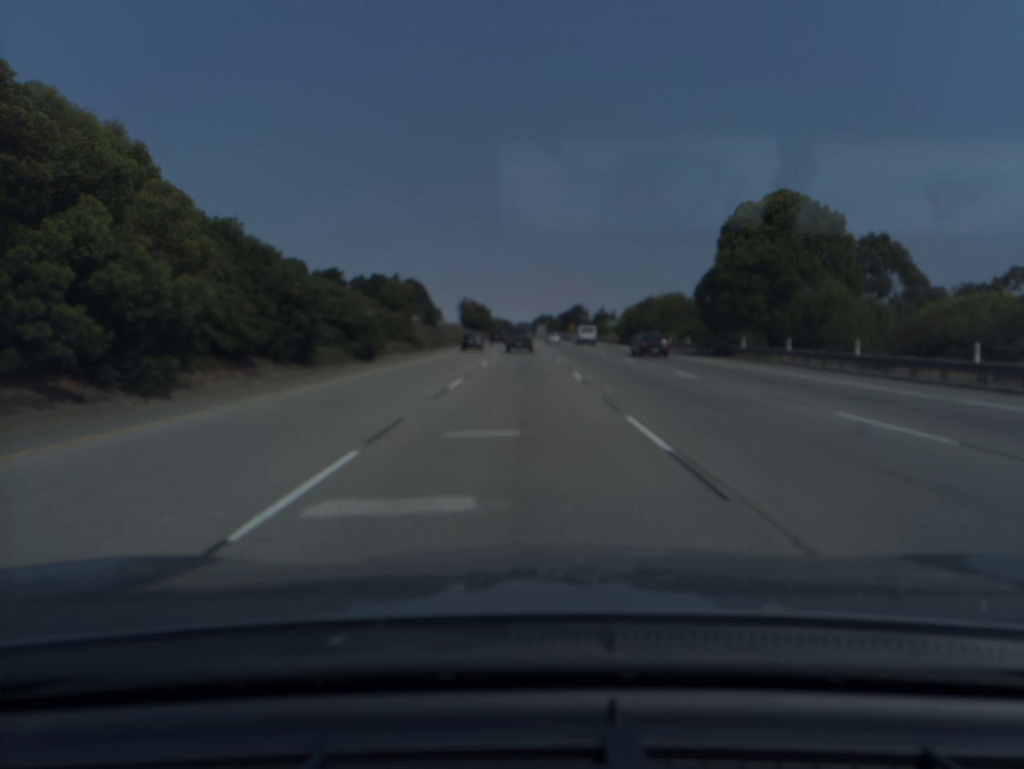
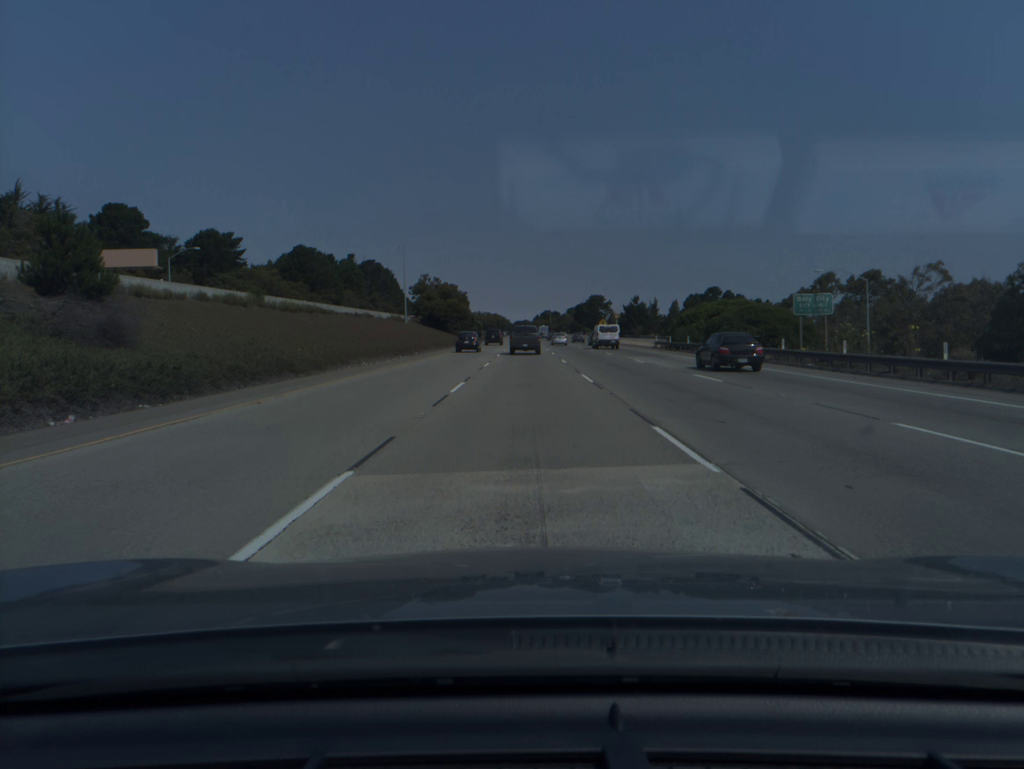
(0.0, +89.2) m; 0°
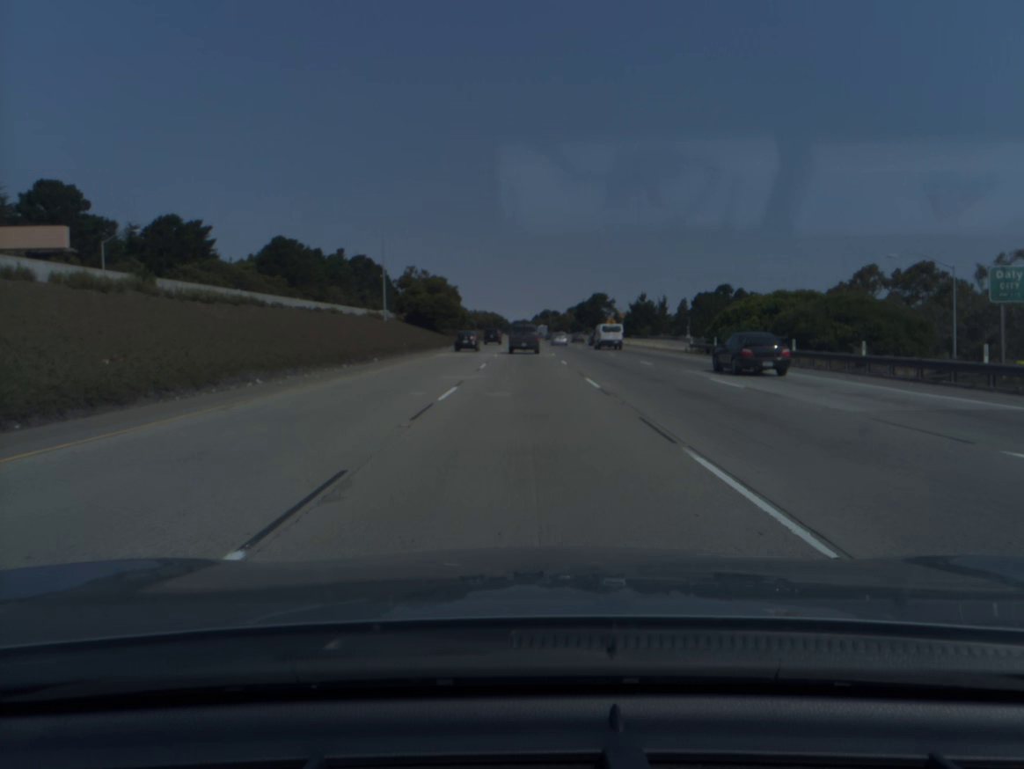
(0.0, +17.5) m; 0°
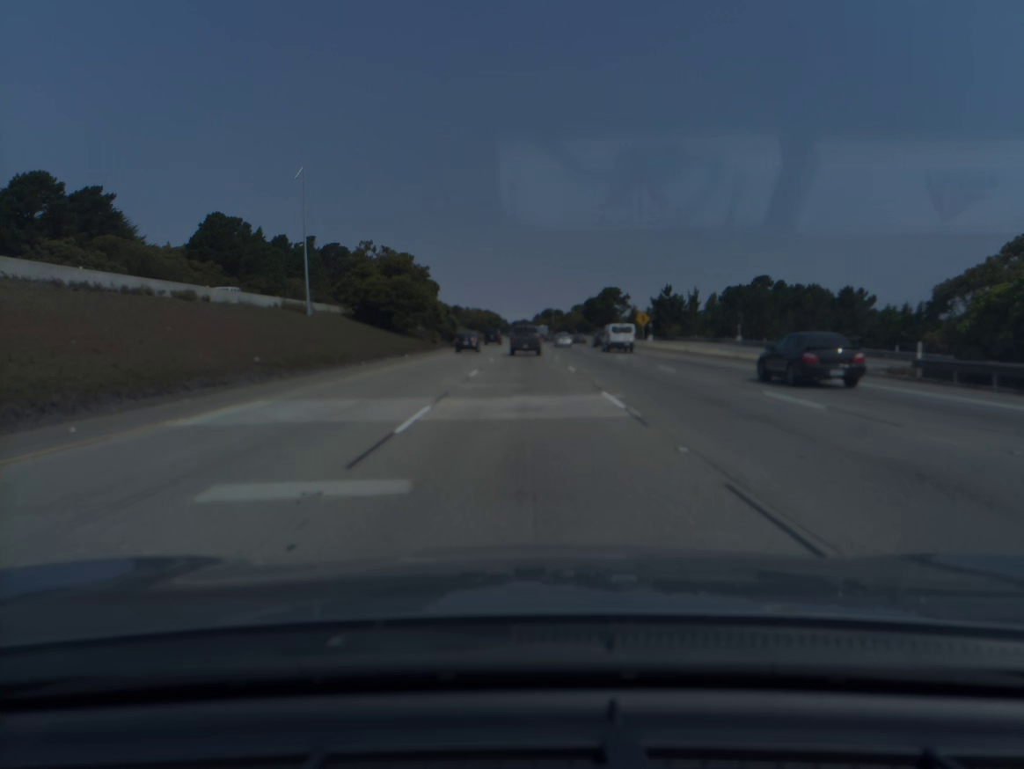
(0.0, +34.6) m; 0°
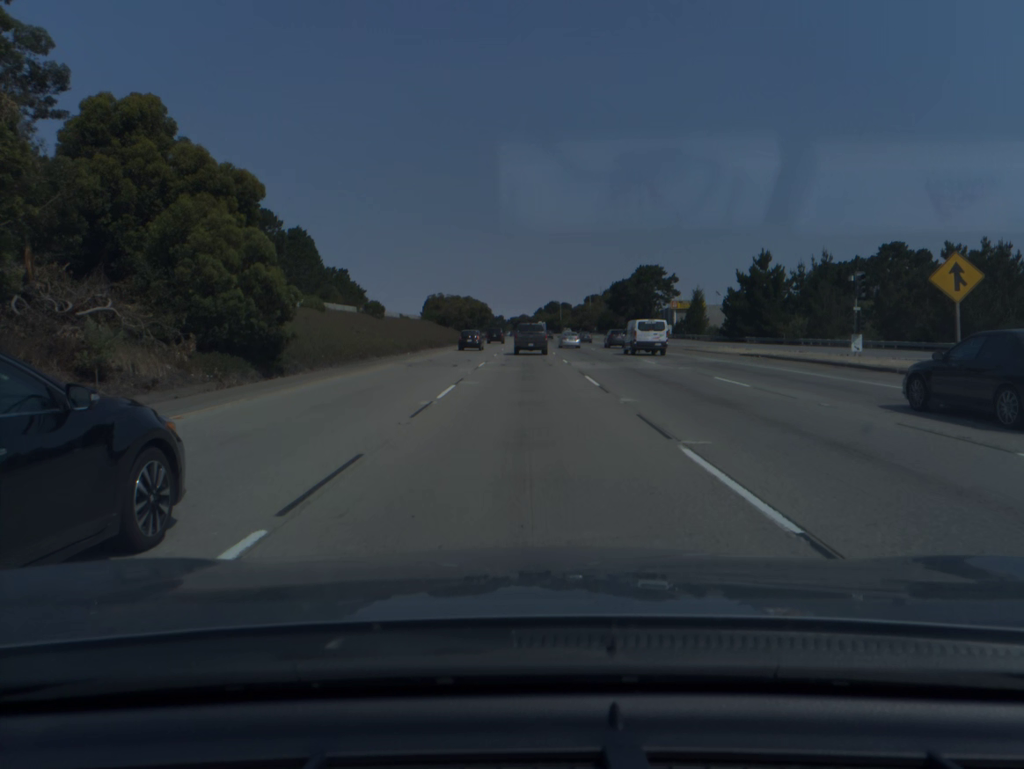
(0.0, +67.8) m; 0°
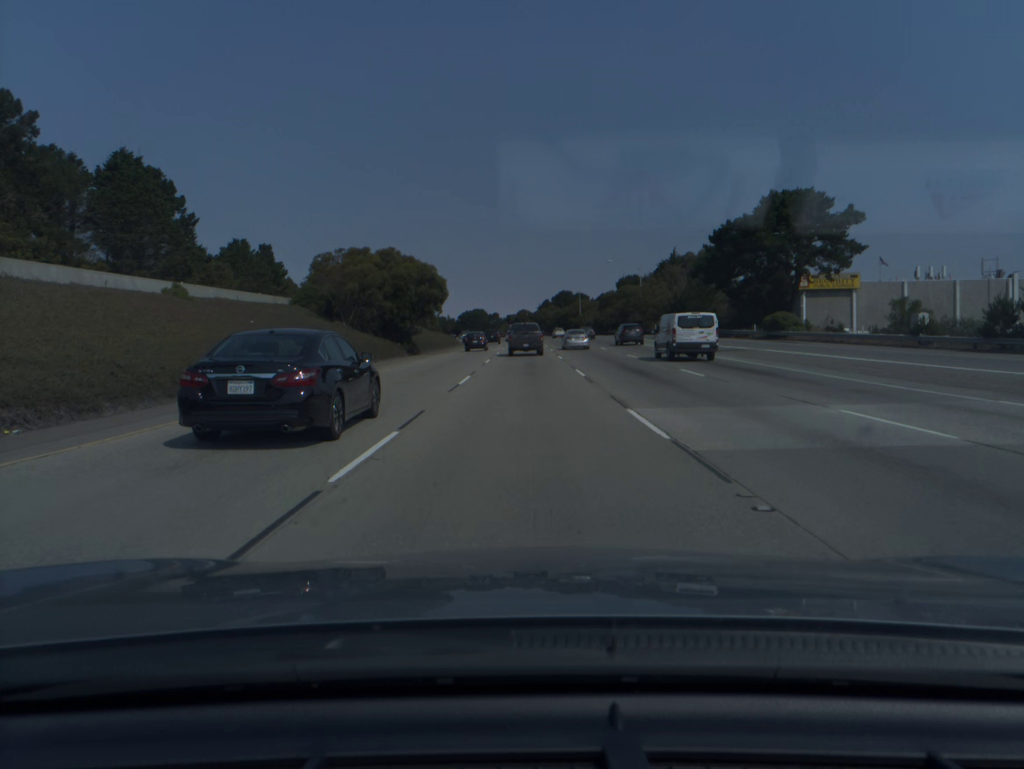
(0.0, +82.2) m; 0°
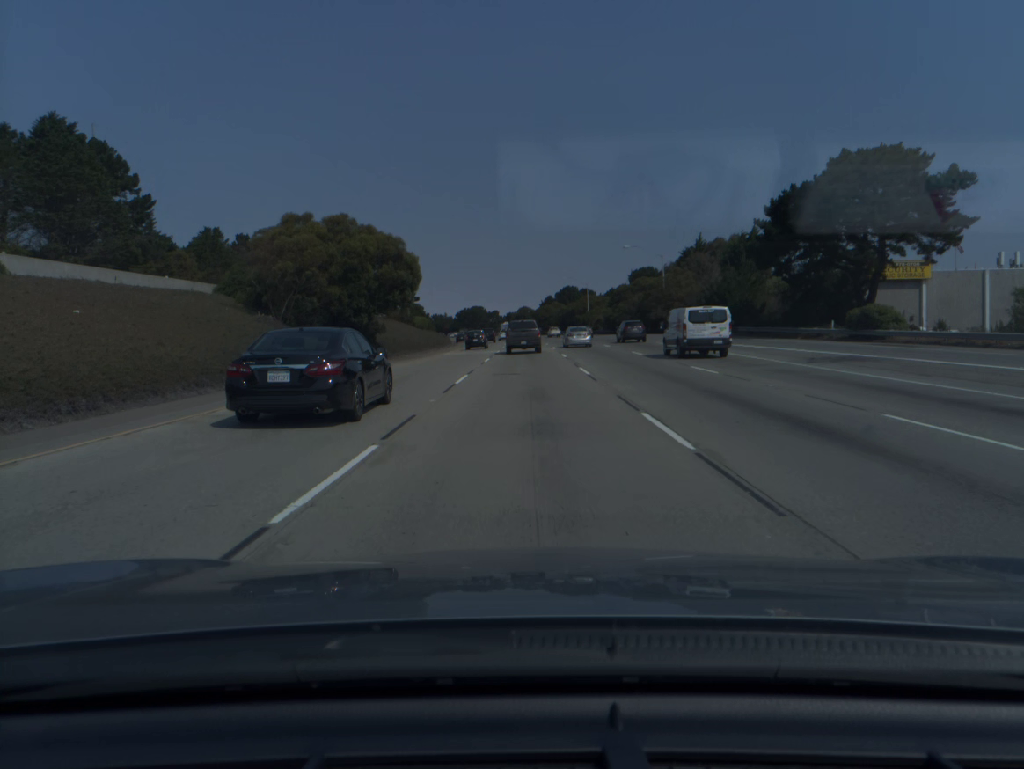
(0.0, +16.2) m; 0°
